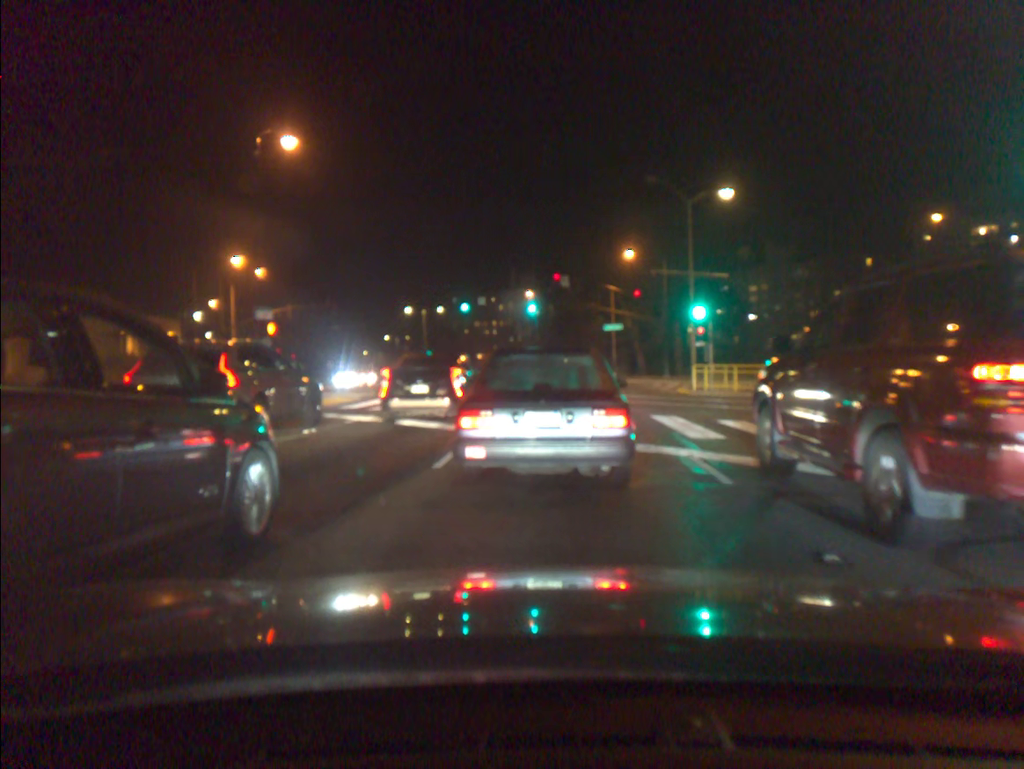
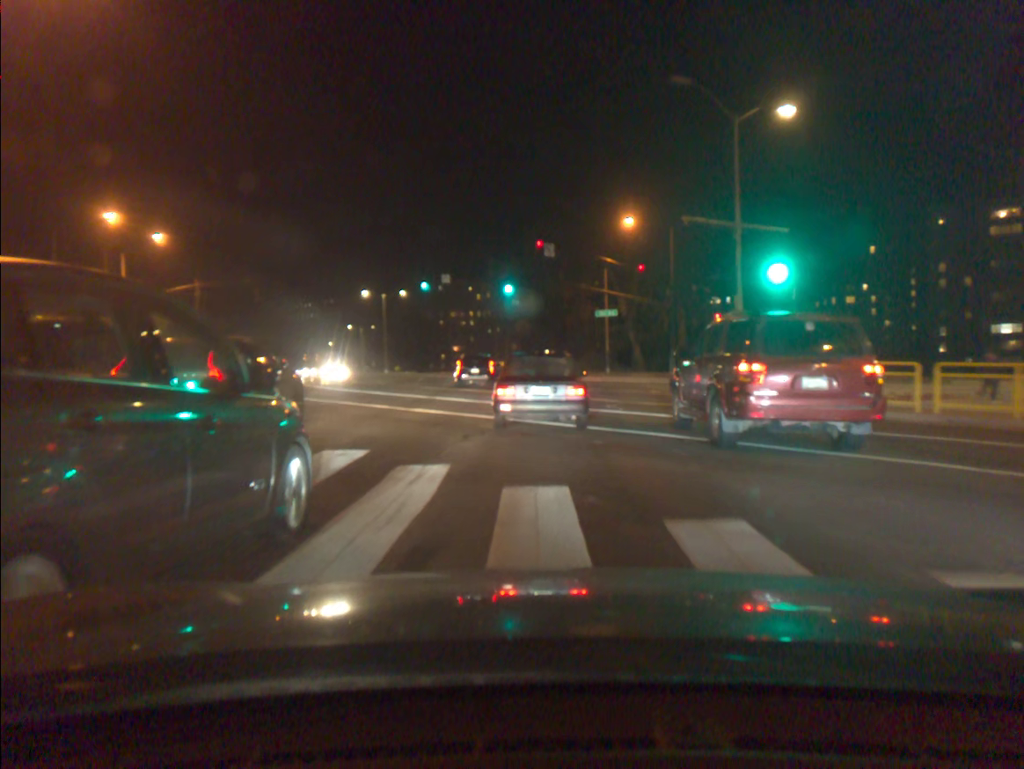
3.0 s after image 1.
(+0.3, +13.2) m; +2°
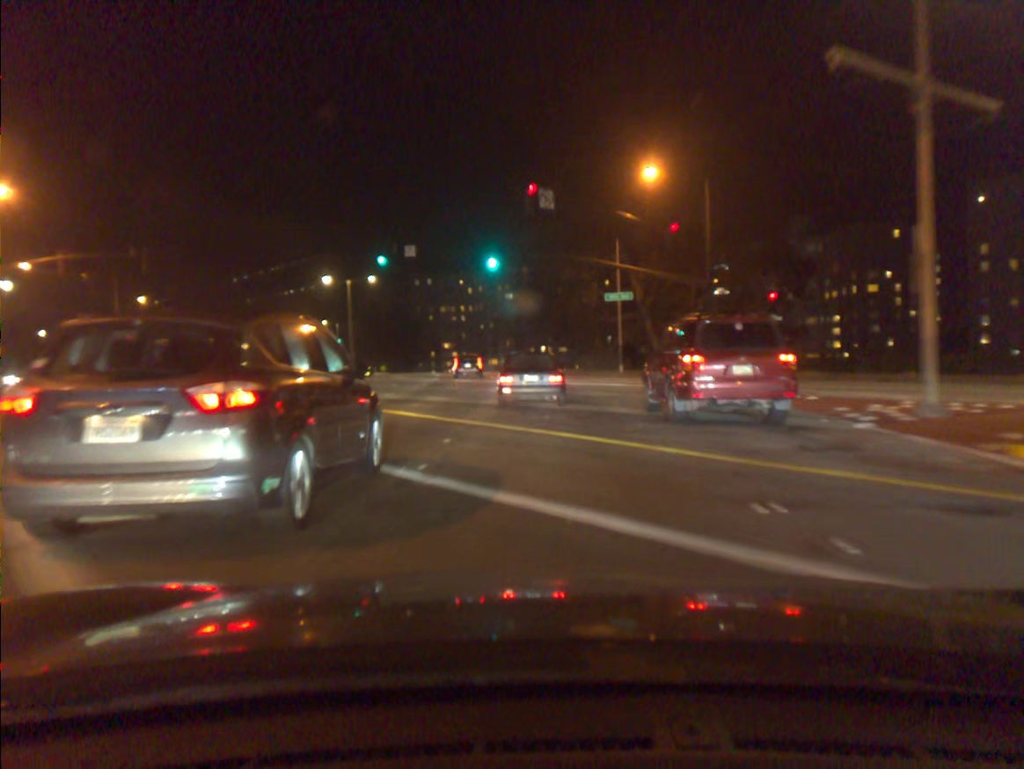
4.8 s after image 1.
(+0.1, +14.0) m; 0°
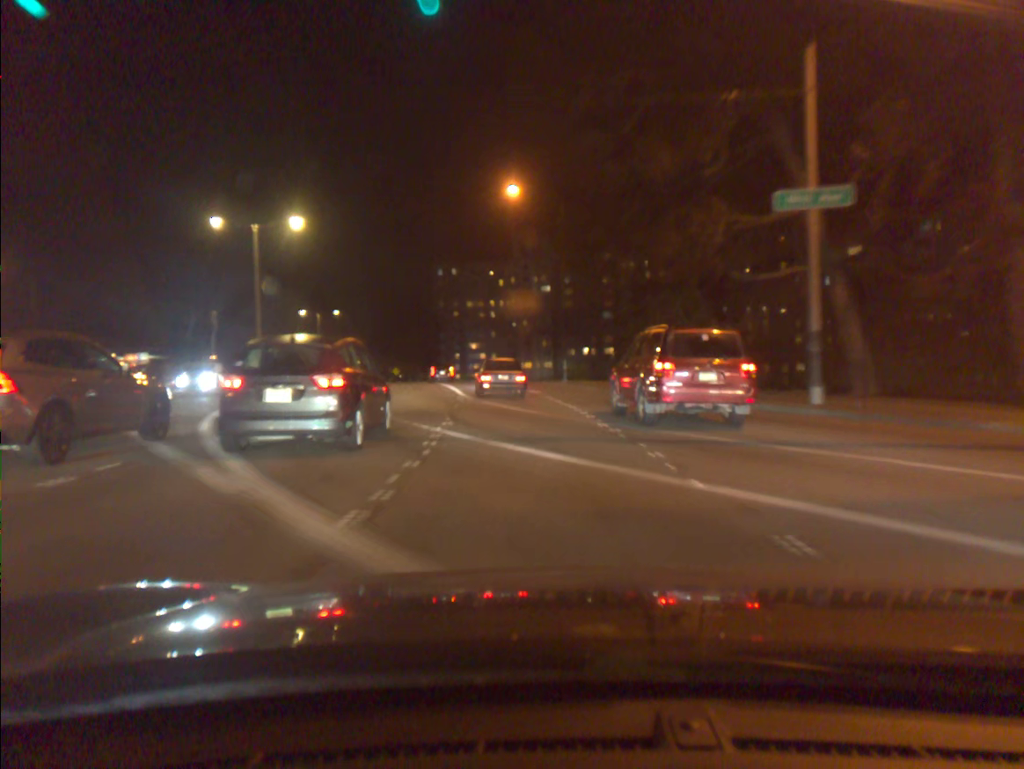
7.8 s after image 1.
(-0.5, +33.2) m; -3°
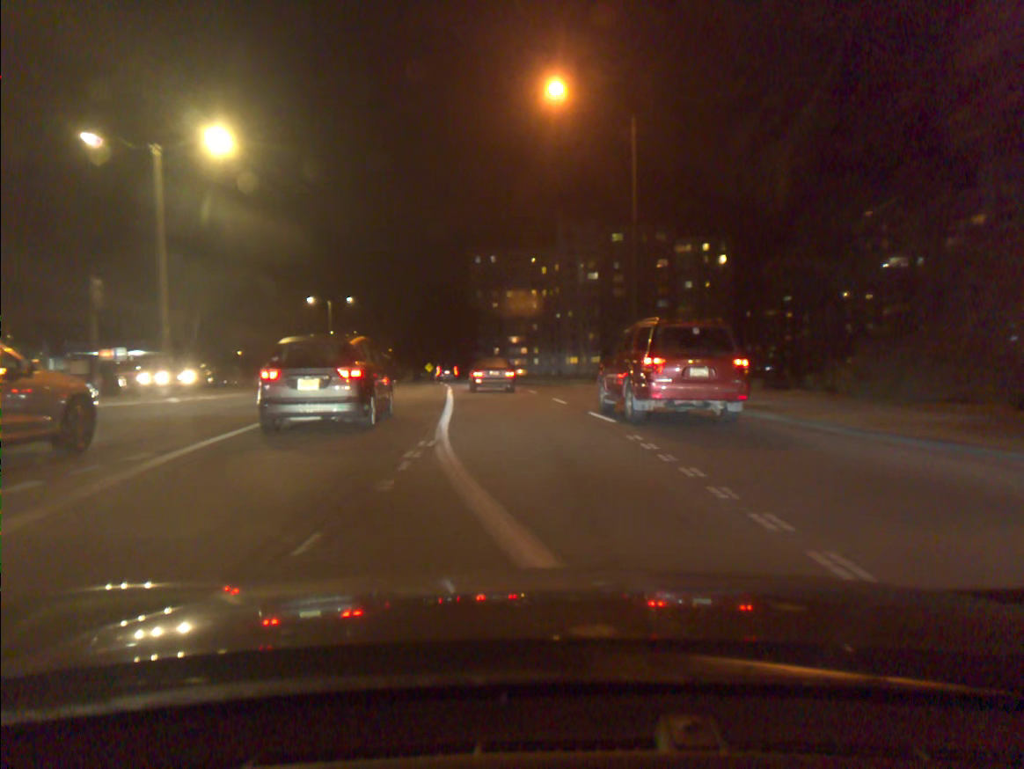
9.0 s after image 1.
(-0.5, +16.2) m; -3°
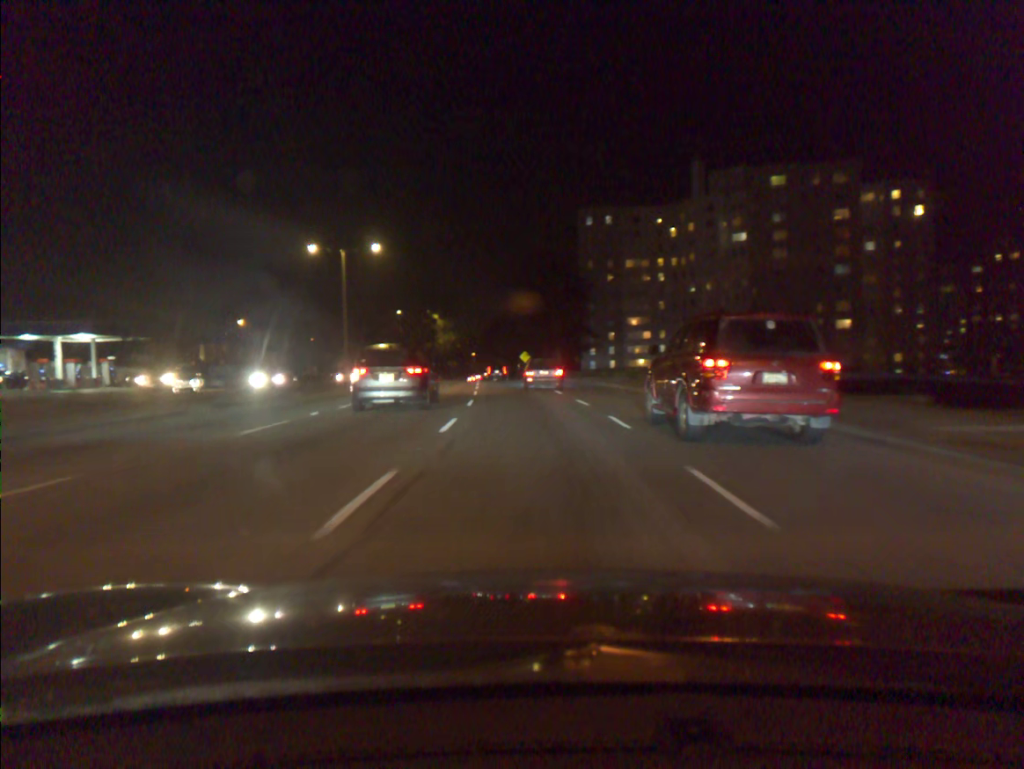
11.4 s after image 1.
(-2.7, +36.9) m; -8°
